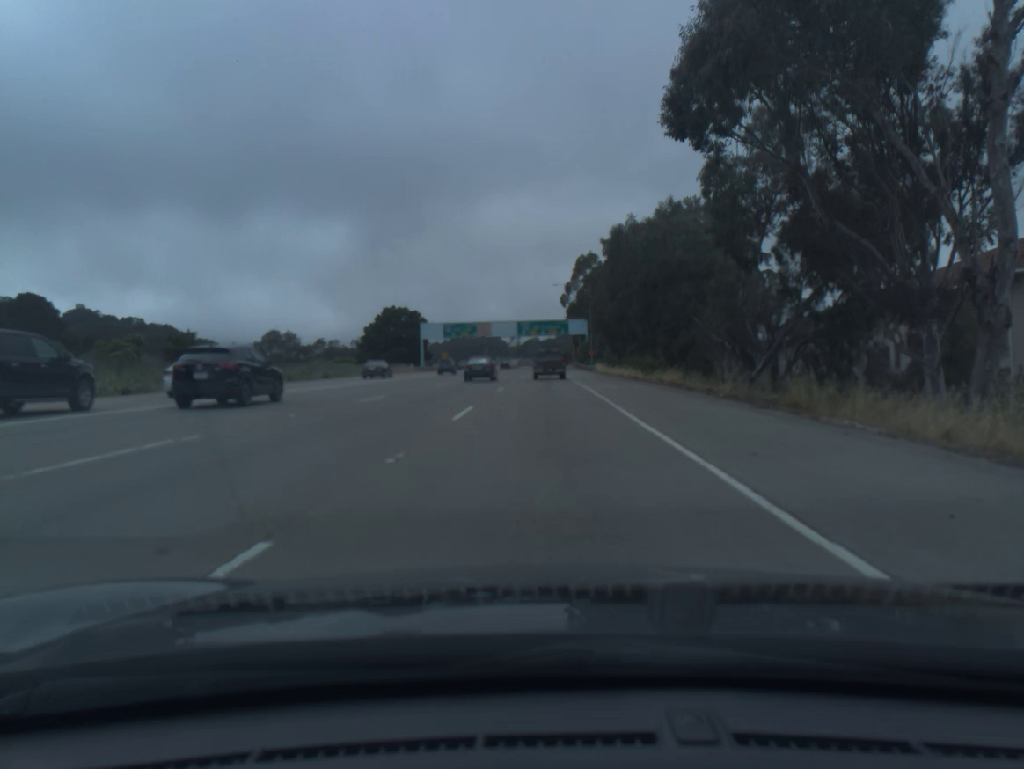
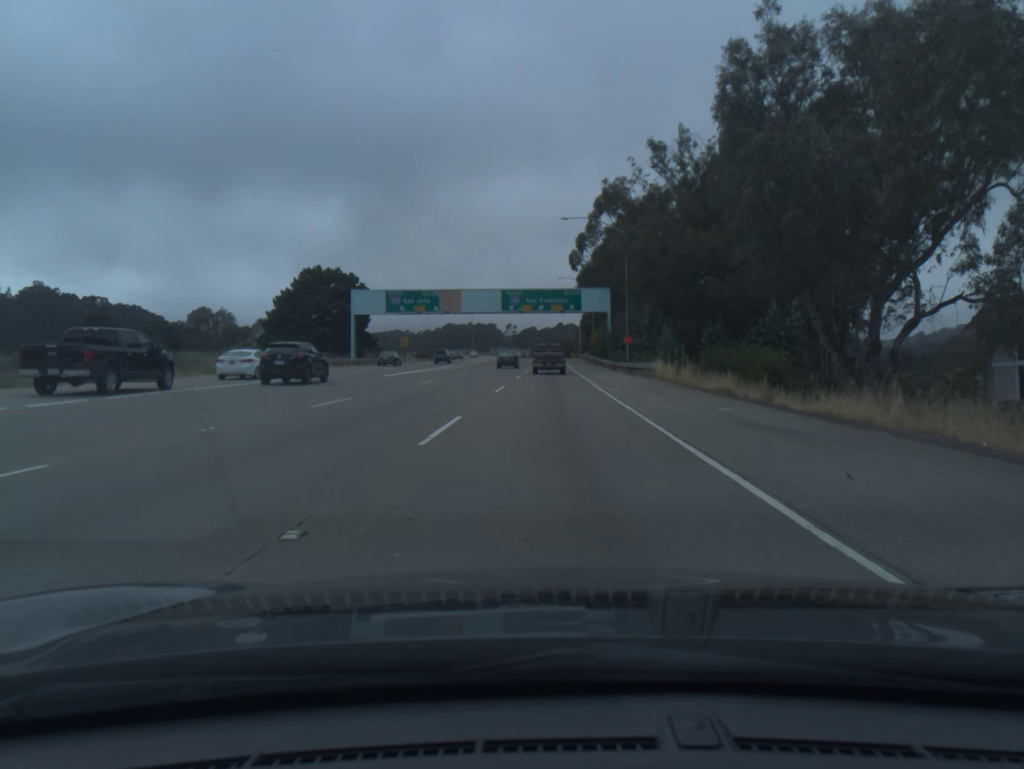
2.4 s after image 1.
(-0.1, +47.8) m; 0°
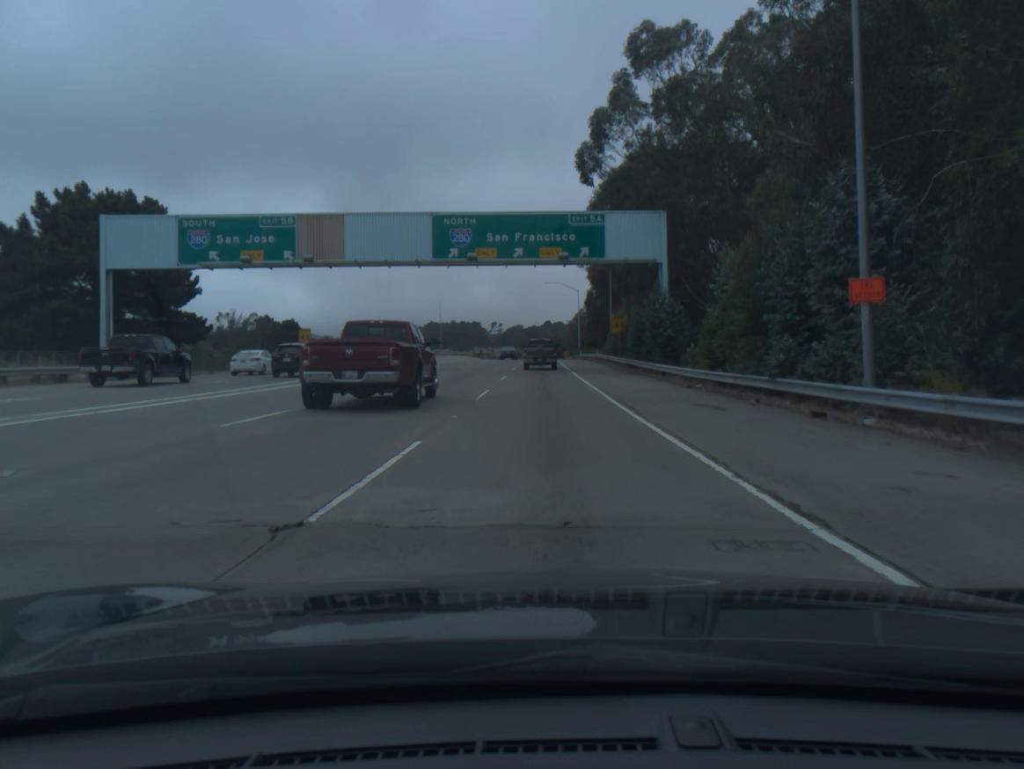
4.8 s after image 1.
(+0.4, +48.1) m; +1°
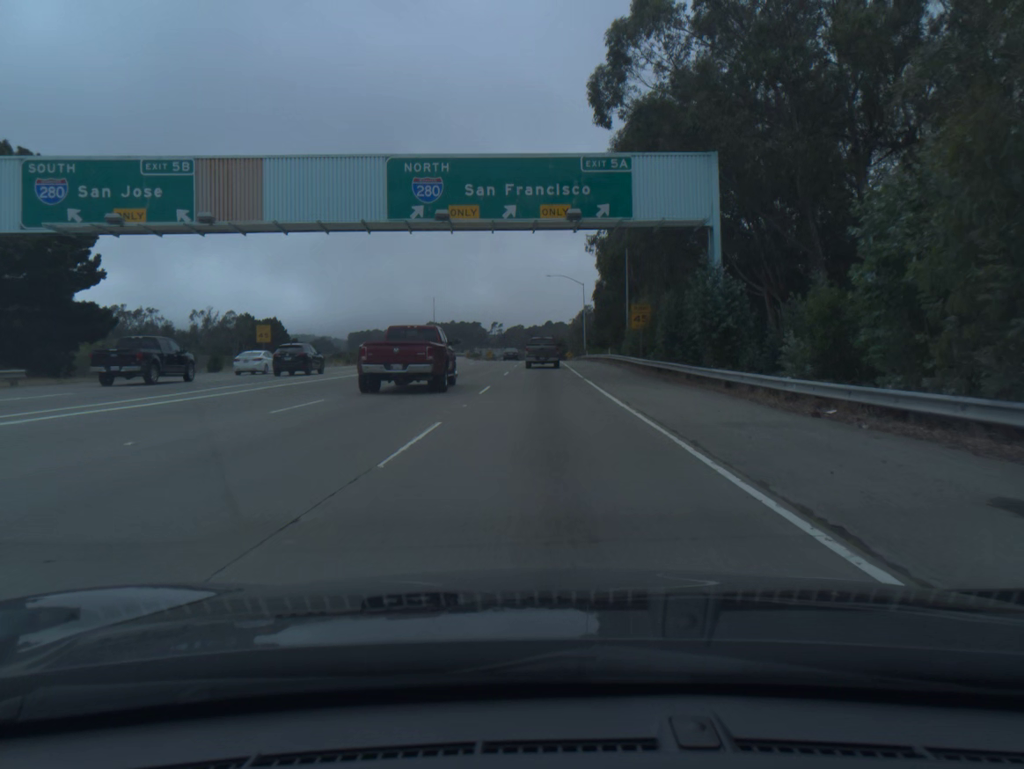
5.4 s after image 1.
(0.0, +12.0) m; 0°
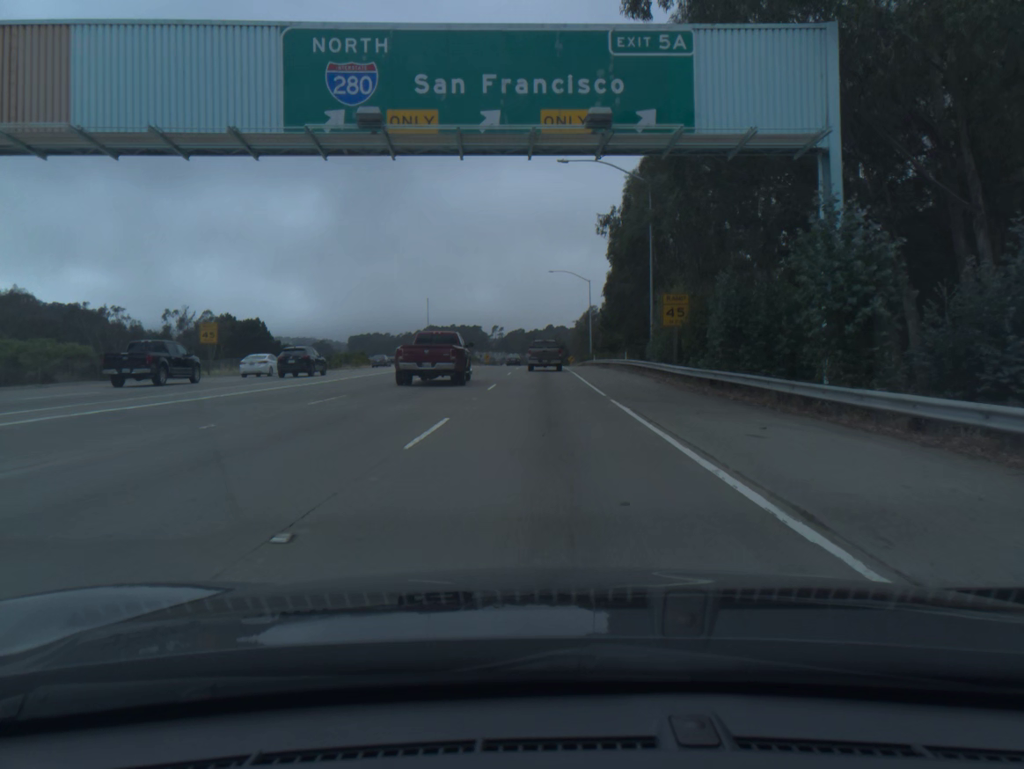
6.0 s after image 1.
(0.0, +12.0) m; 0°
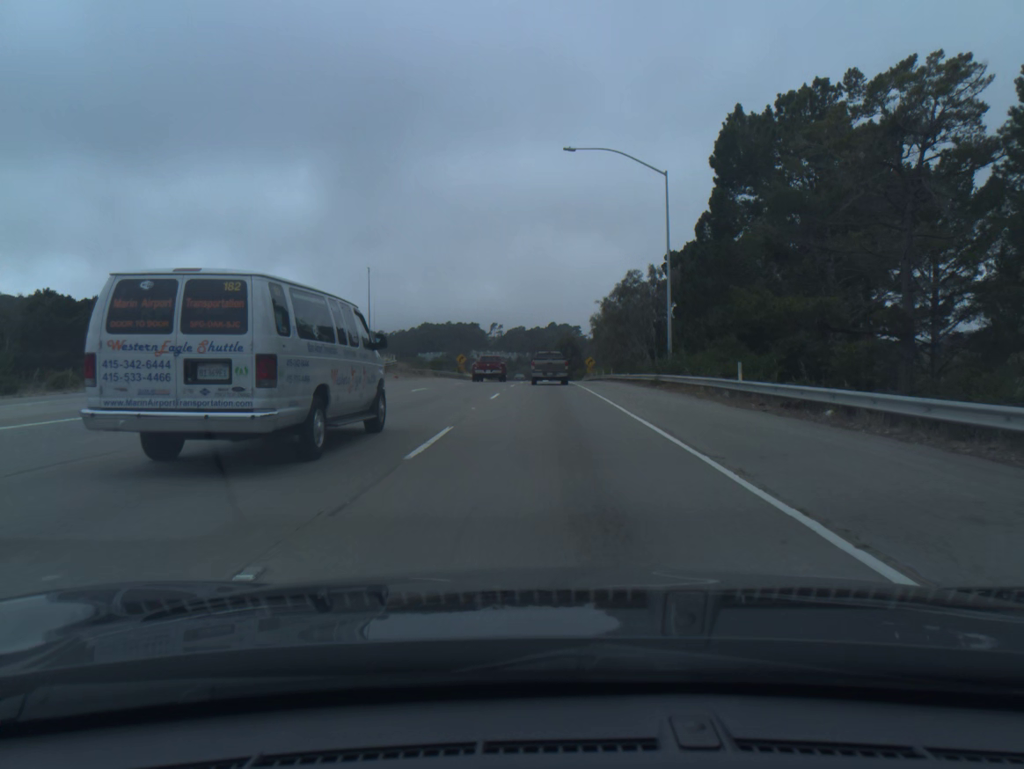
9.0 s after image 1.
(-0.2, +59.1) m; 0°
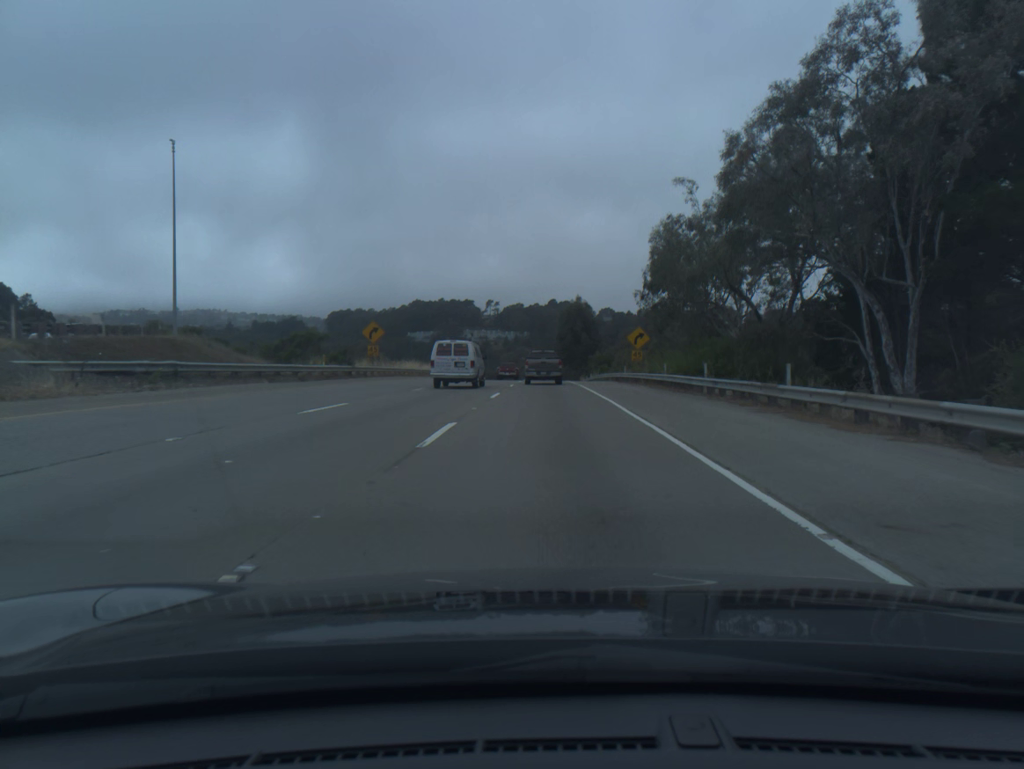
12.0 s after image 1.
(+0.1, +57.8) m; 0°
